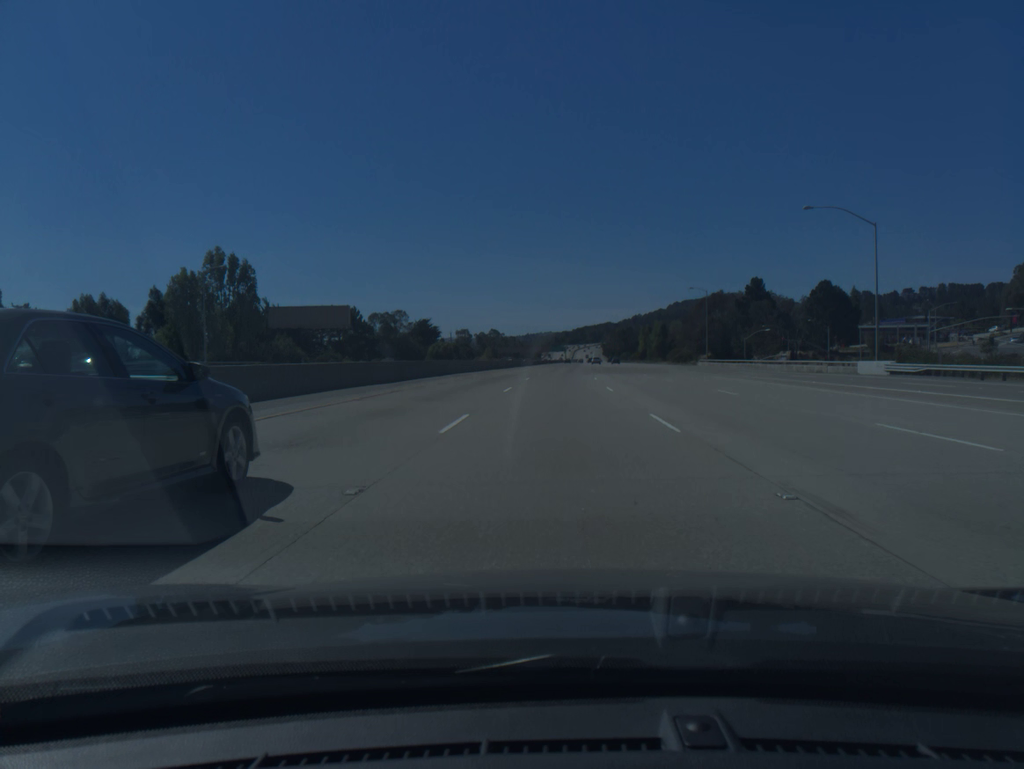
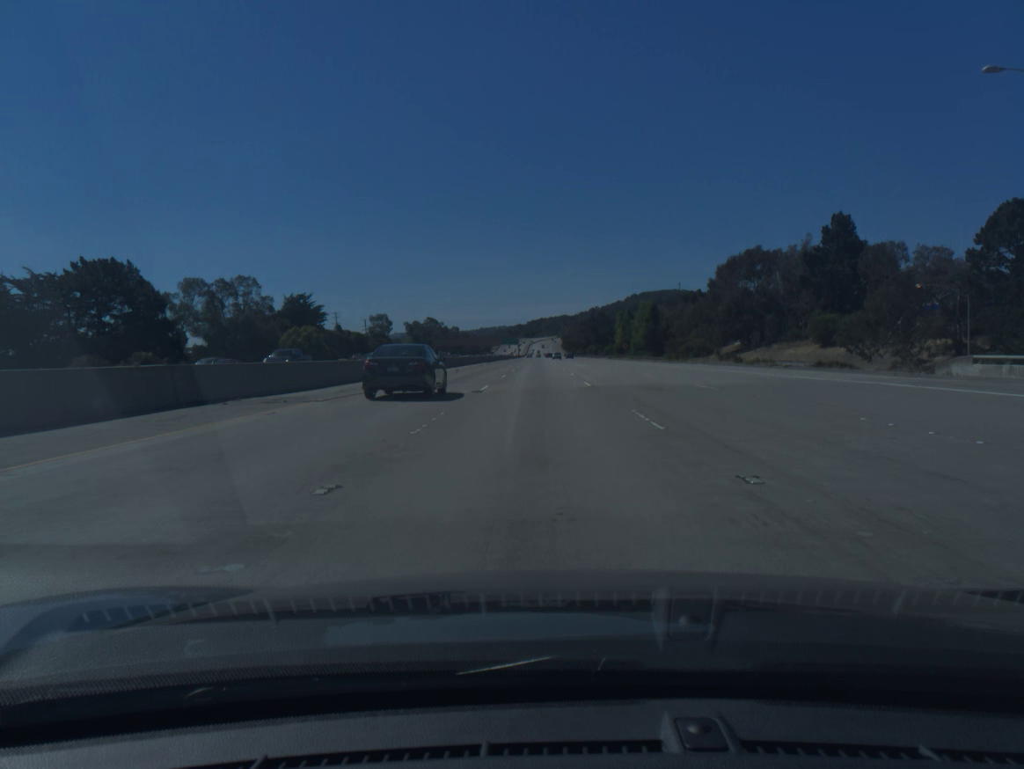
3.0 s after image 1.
(+2.9, +87.3) m; +3°
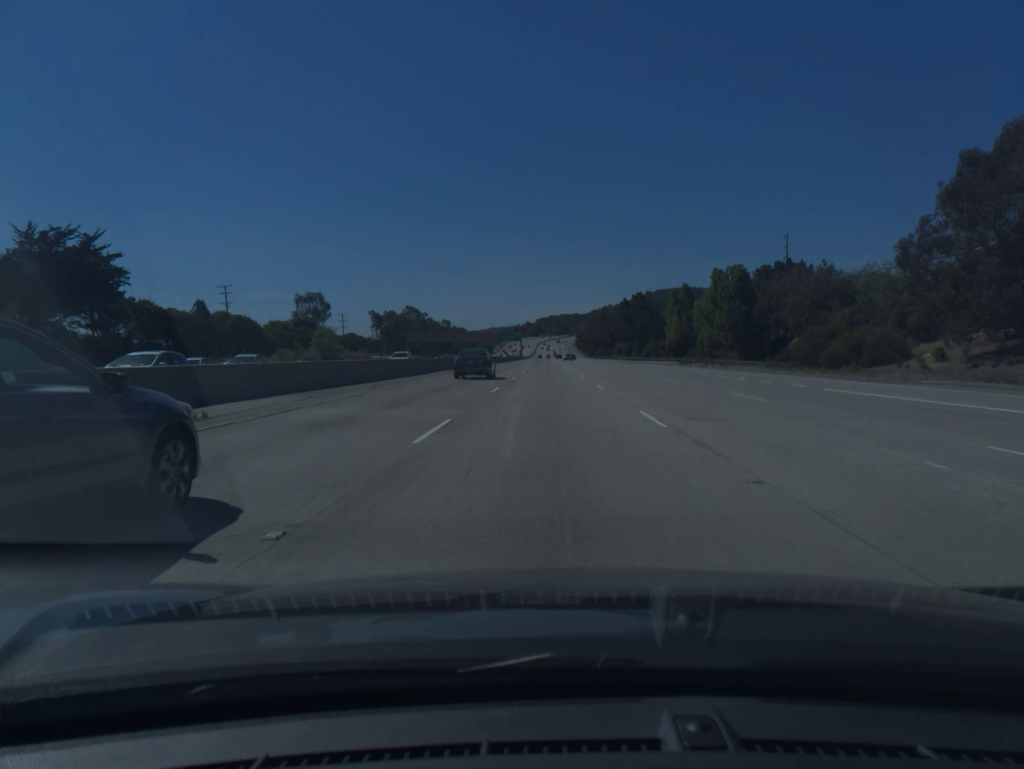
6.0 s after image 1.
(-0.5, +86.9) m; -1°
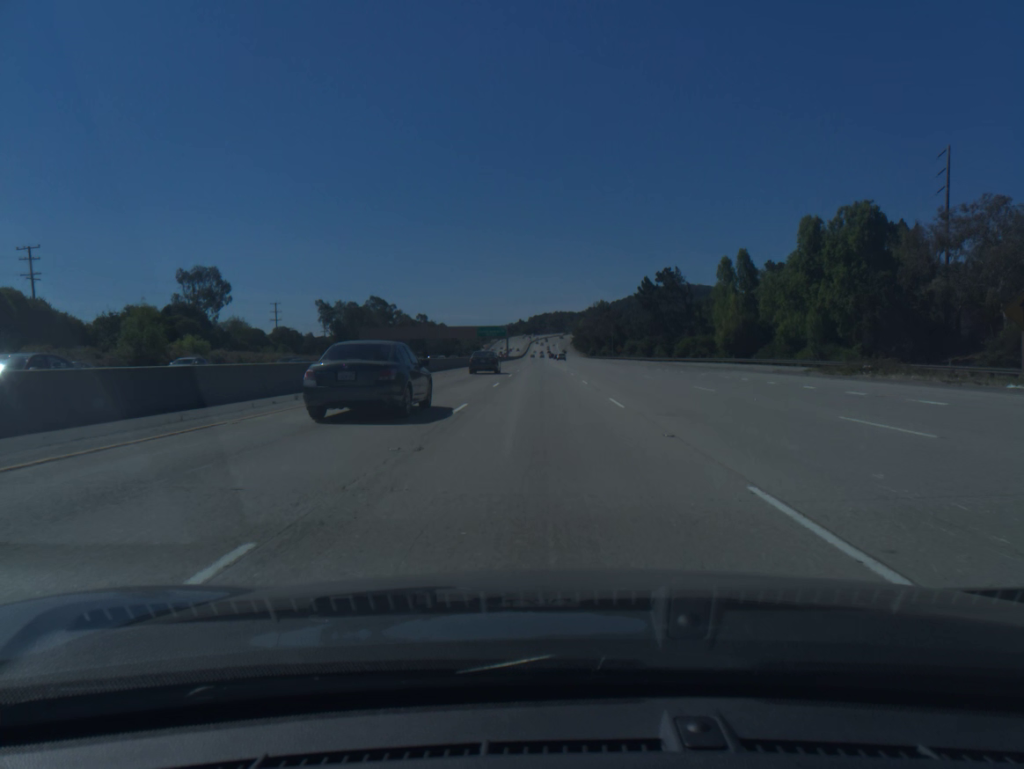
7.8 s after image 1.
(+0.3, +52.2) m; 0°
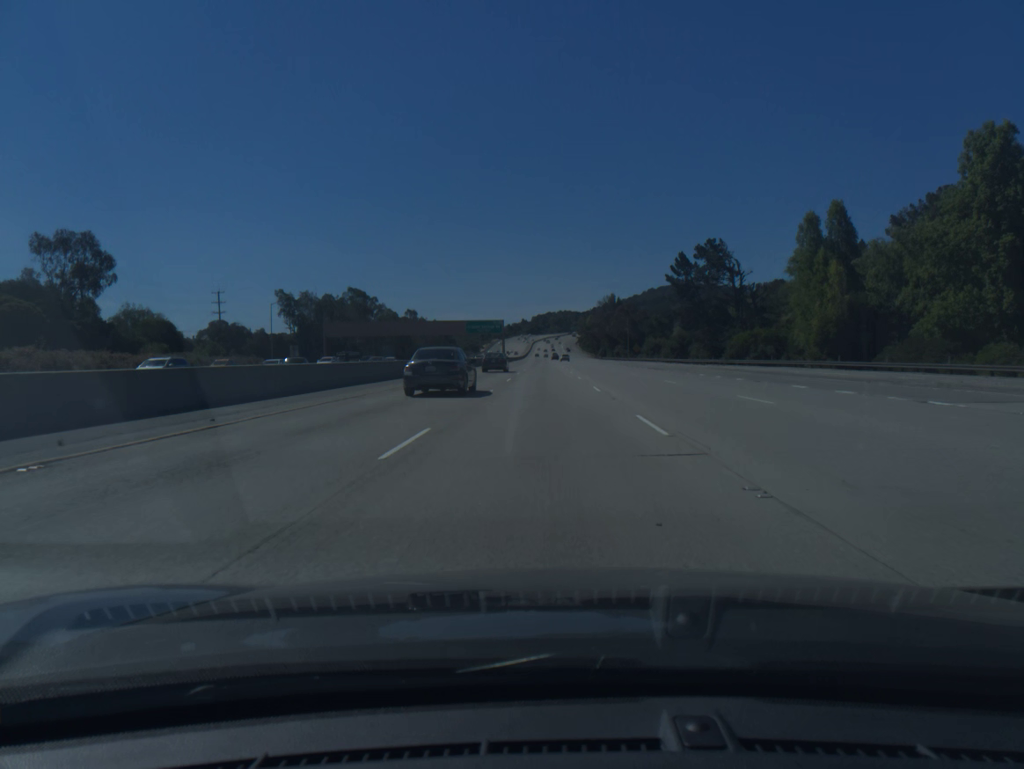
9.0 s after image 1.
(-0.1, +34.8) m; 0°
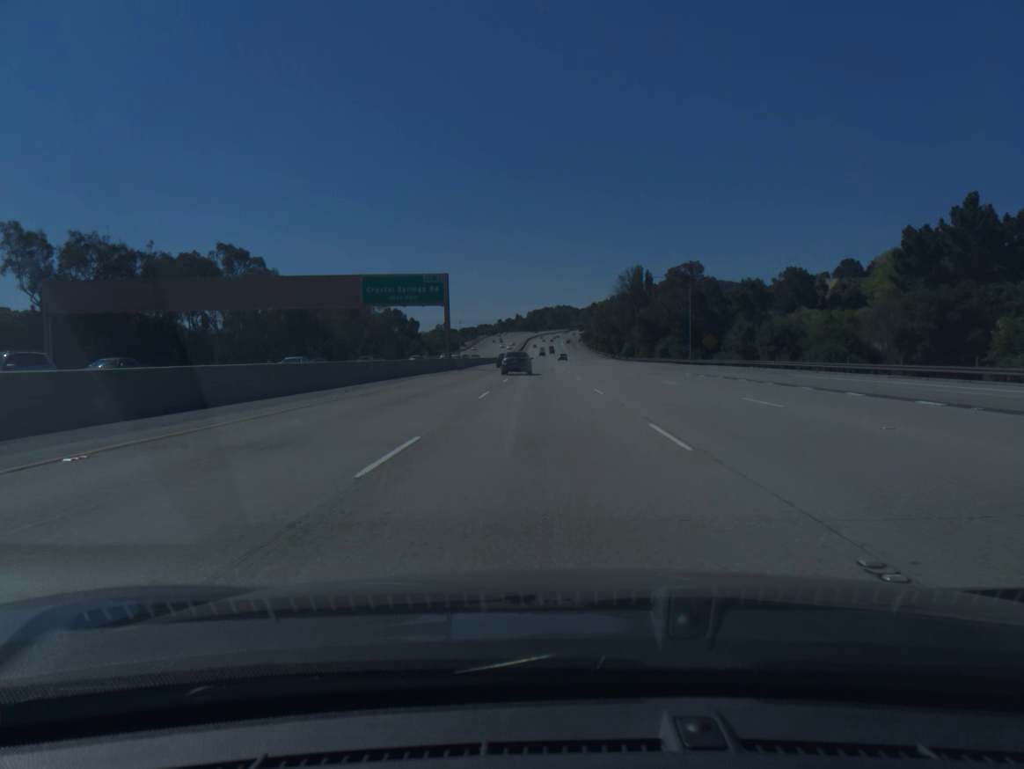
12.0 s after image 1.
(0.0, +86.8) m; 0°
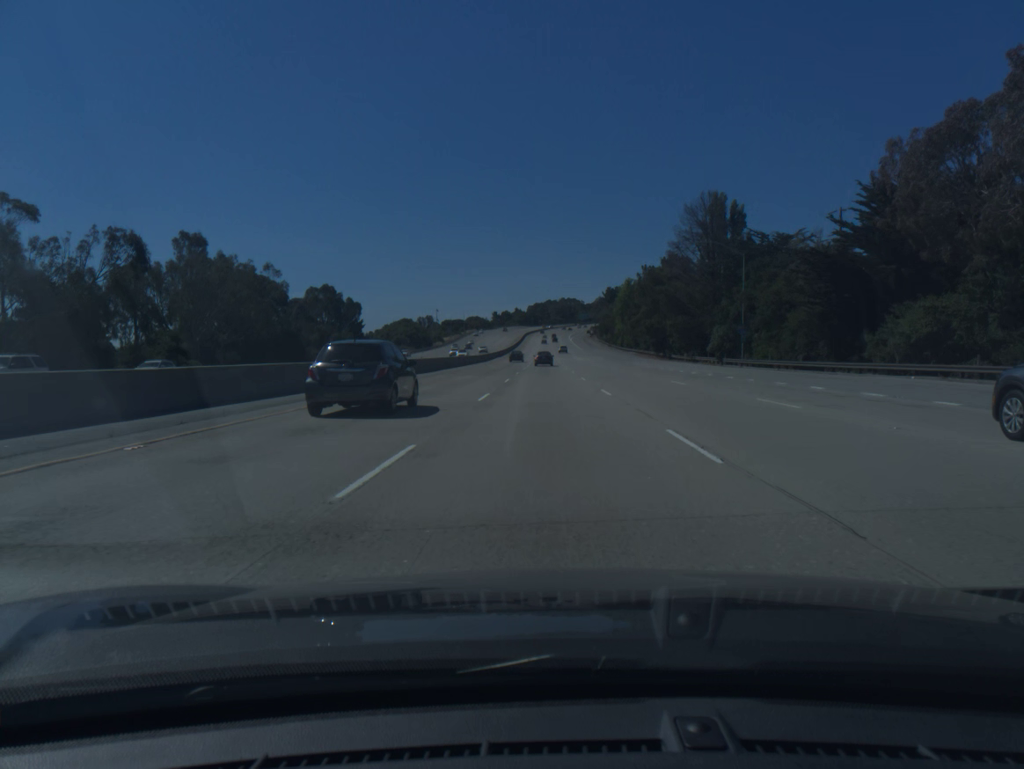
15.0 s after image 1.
(-0.3, +86.6) m; 0°
